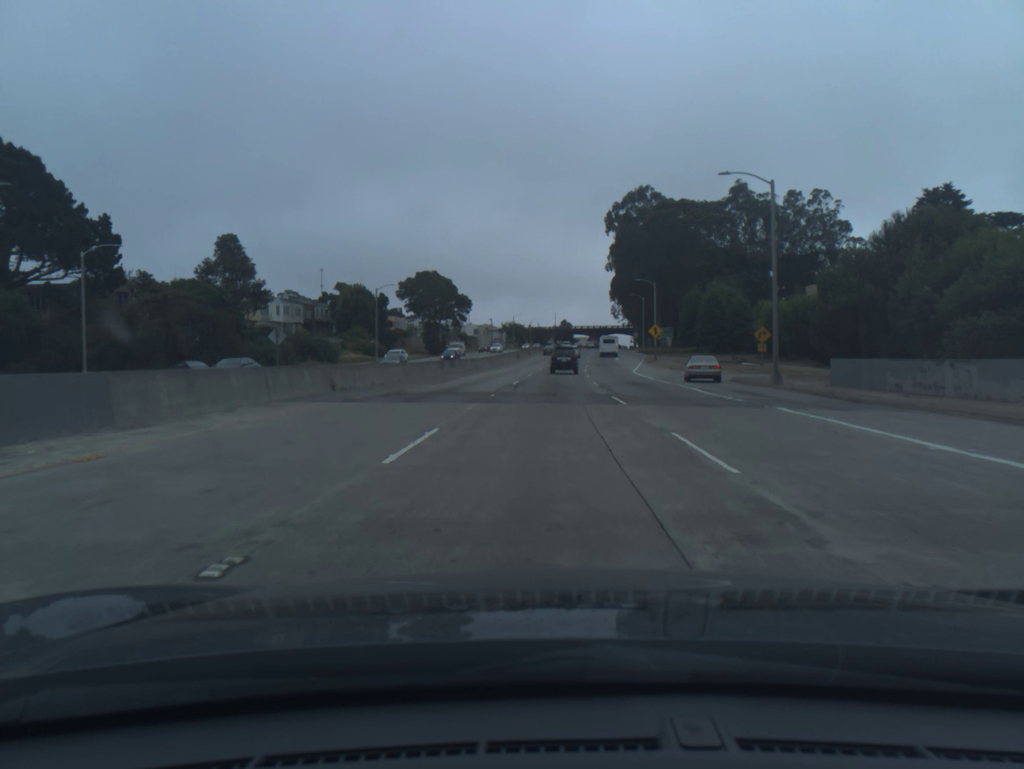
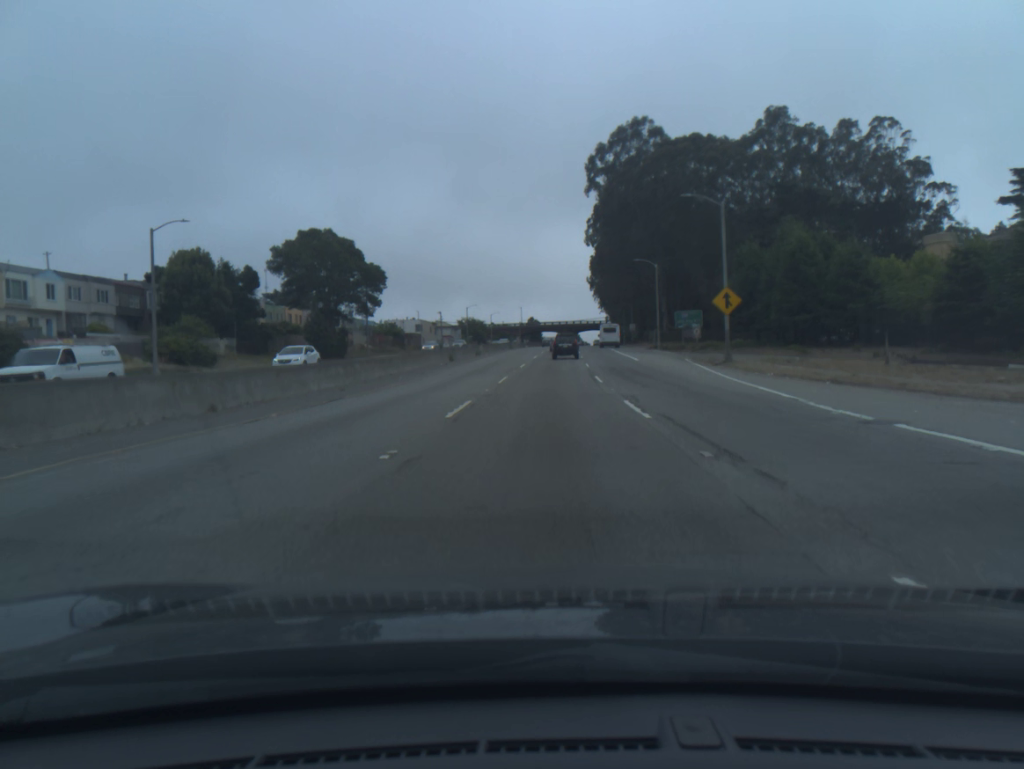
(+0.8, +48.1) m; +2°
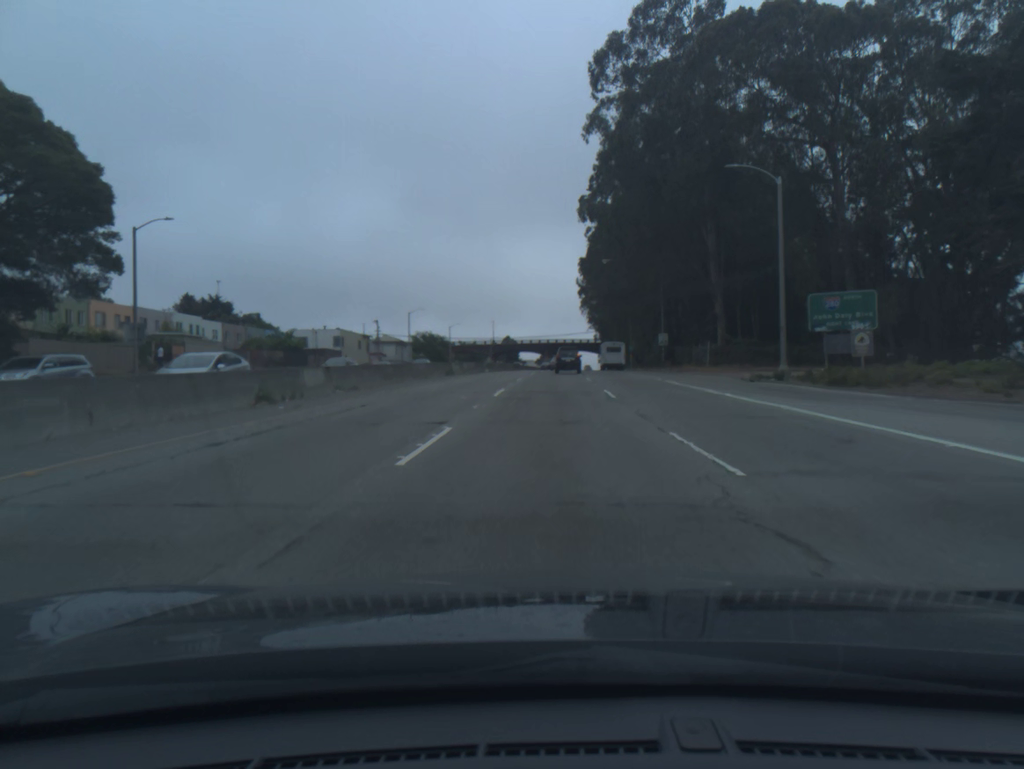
(+0.7, +49.7) m; +2°
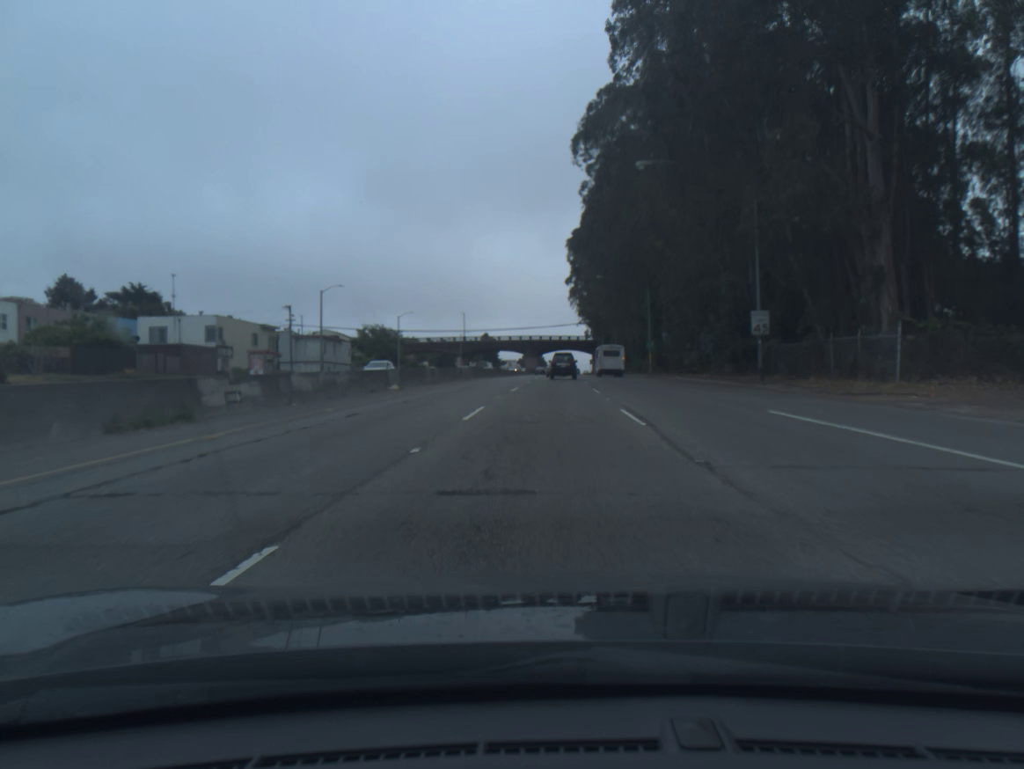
(+0.5, +37.6) m; +1°
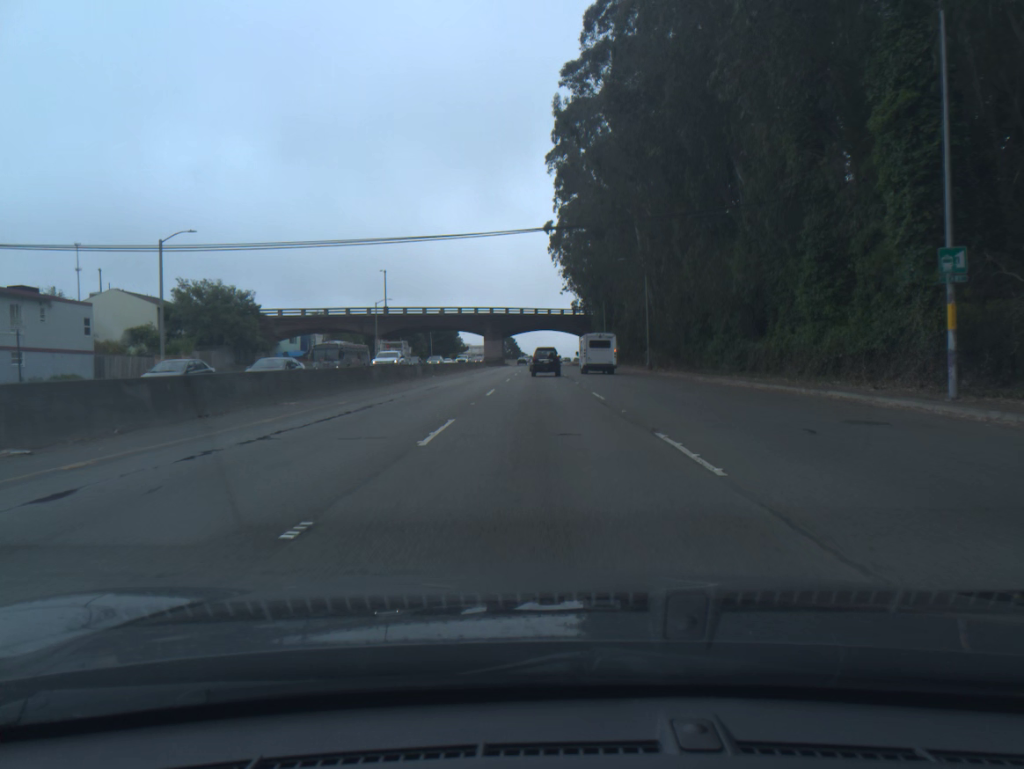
(+1.3, +63.7) m; +2°
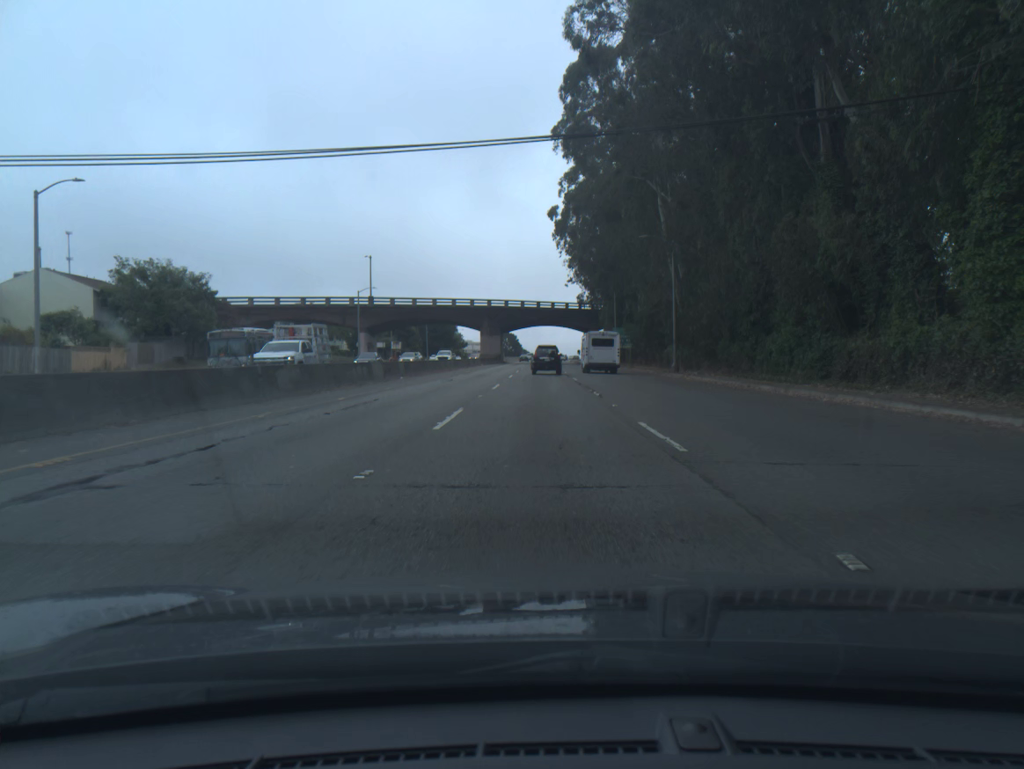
(0.0, +12.4) m; 0°
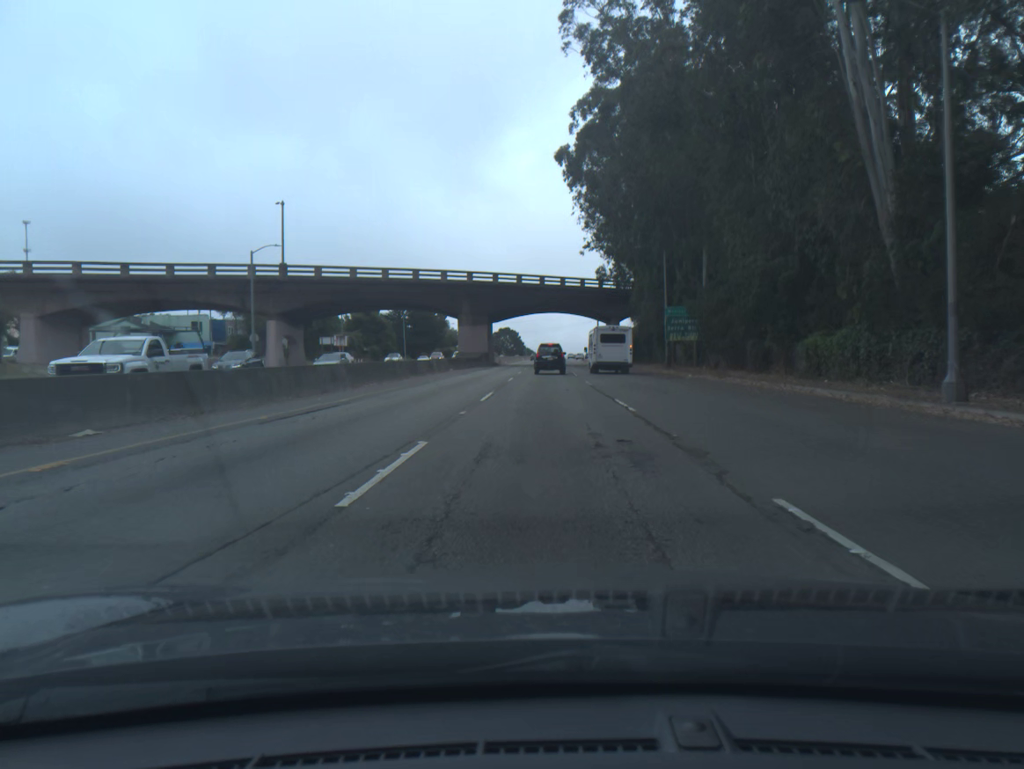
(-0.2, +36.8) m; 0°
